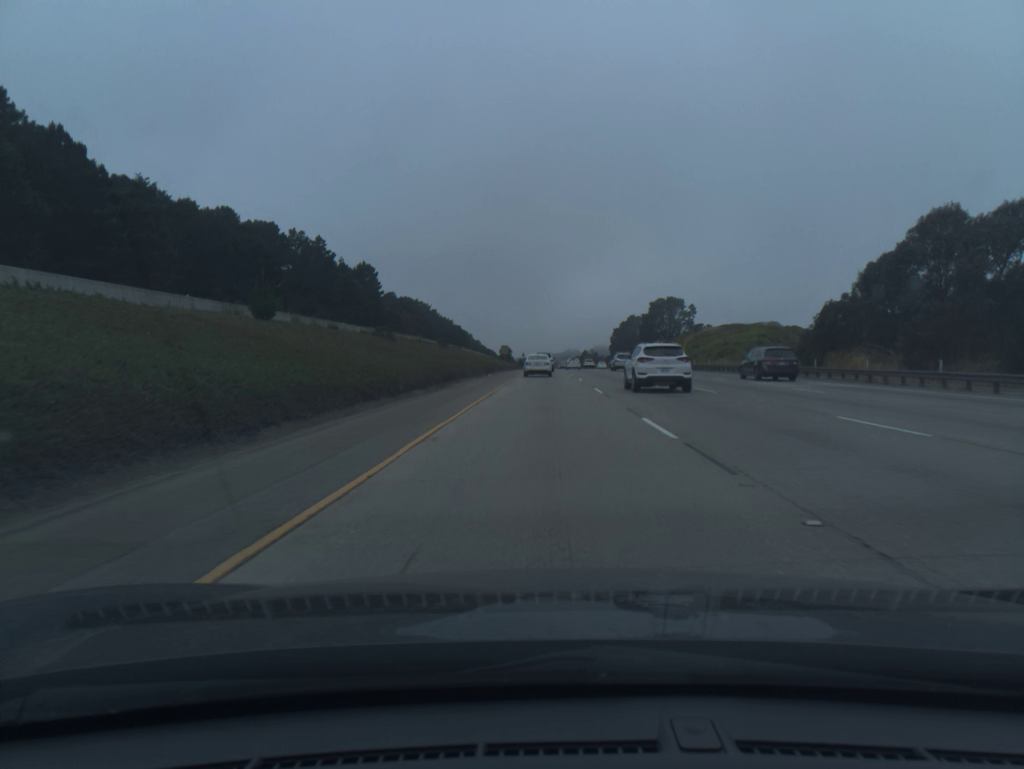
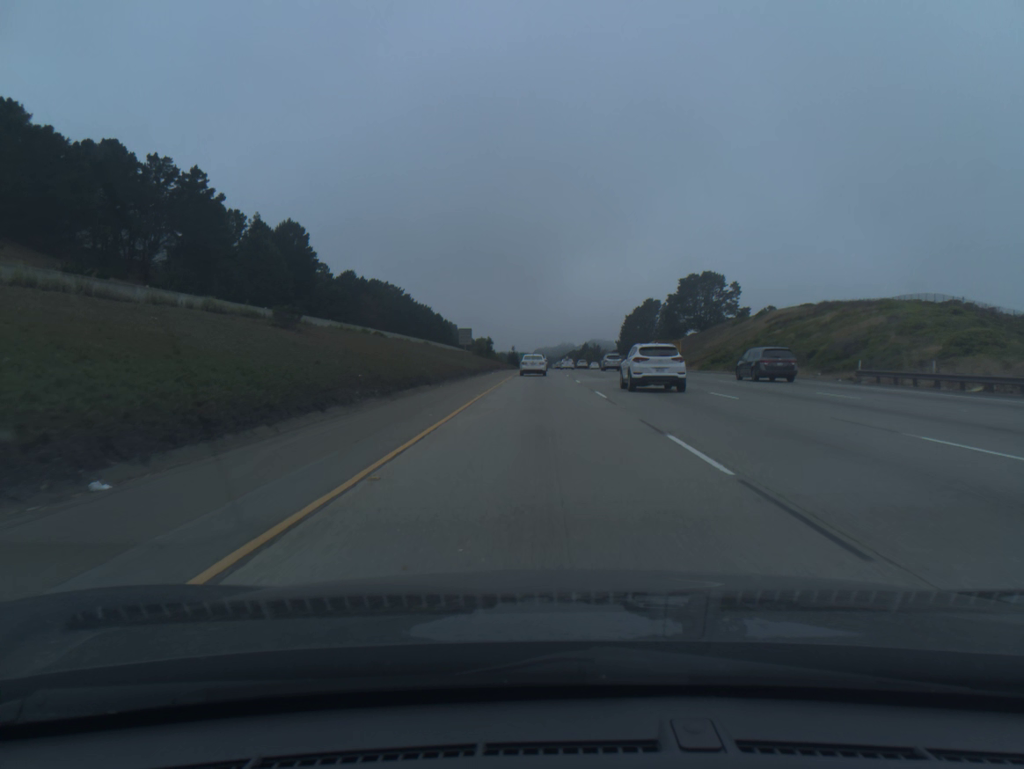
(+0.3, +61.8) m; 0°
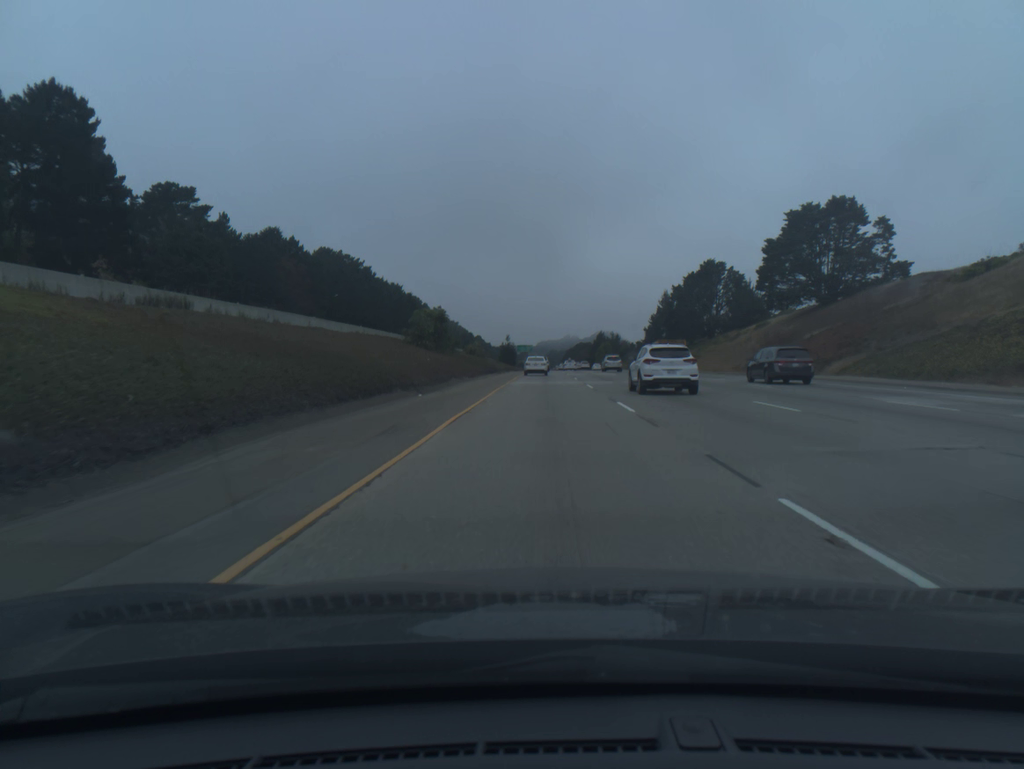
(-0.3, +78.1) m; 0°
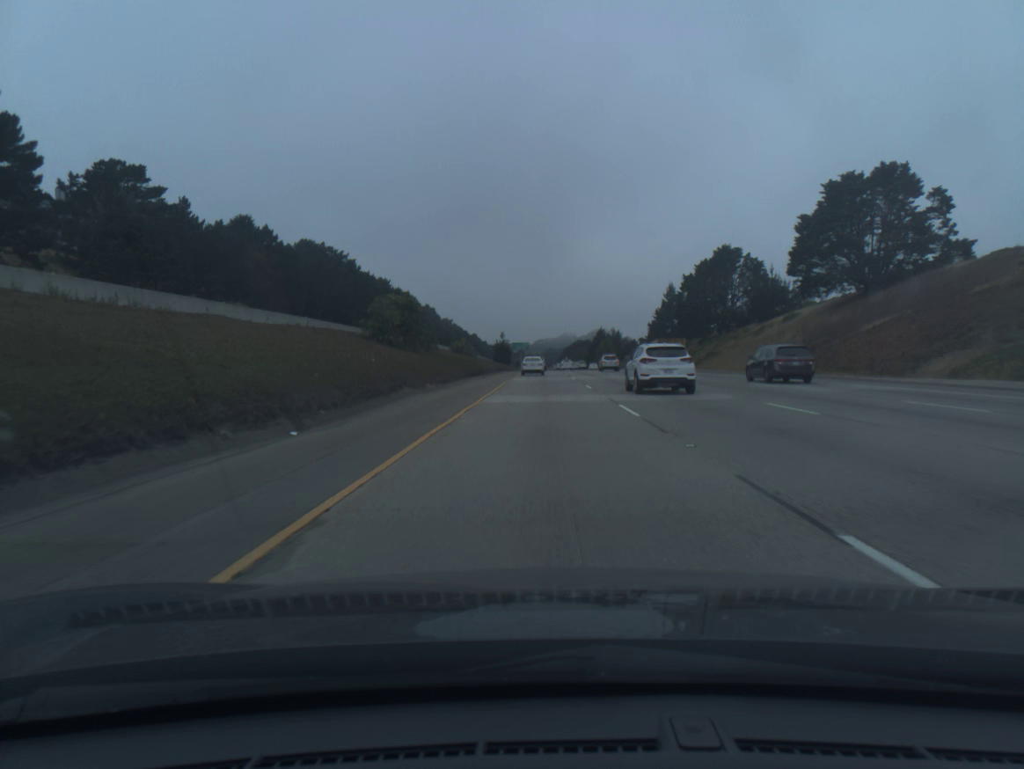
(0.0, +16.0) m; 0°
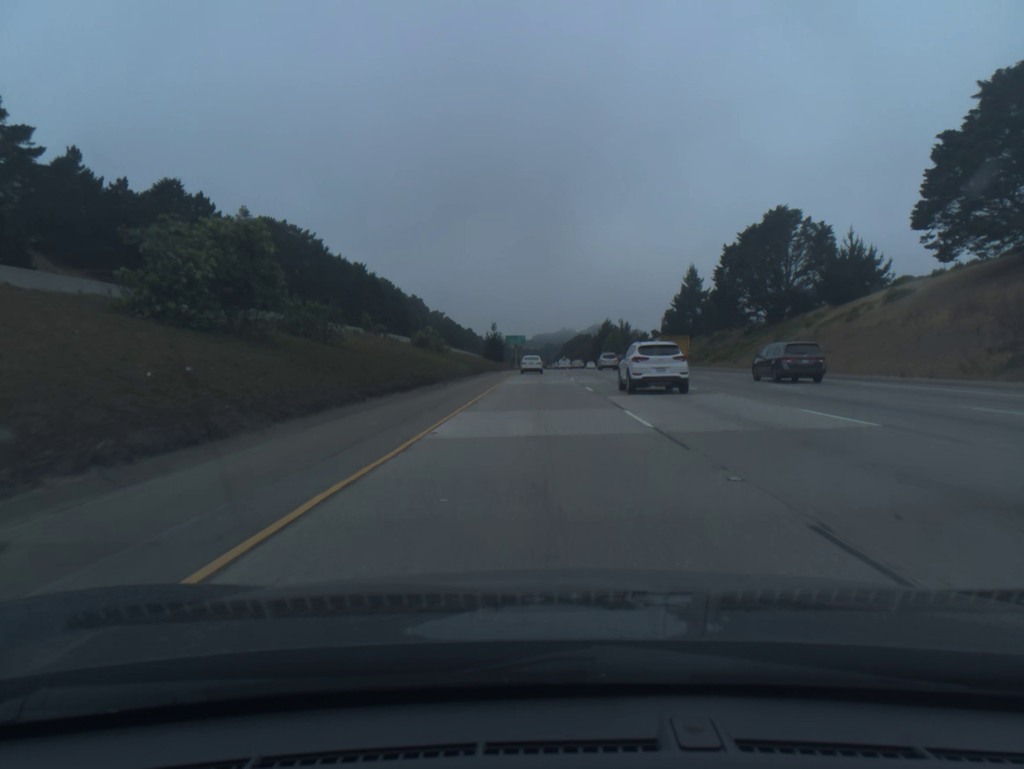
(0.0, +32.3) m; 0°
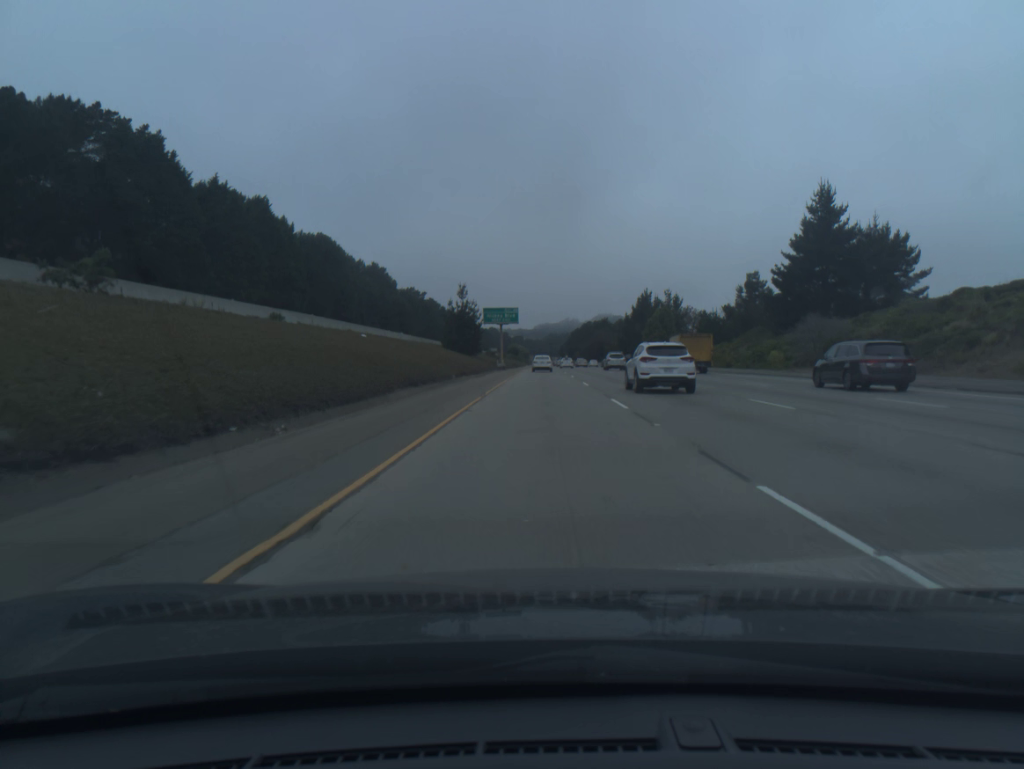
(-0.6, +82.9) m; 0°
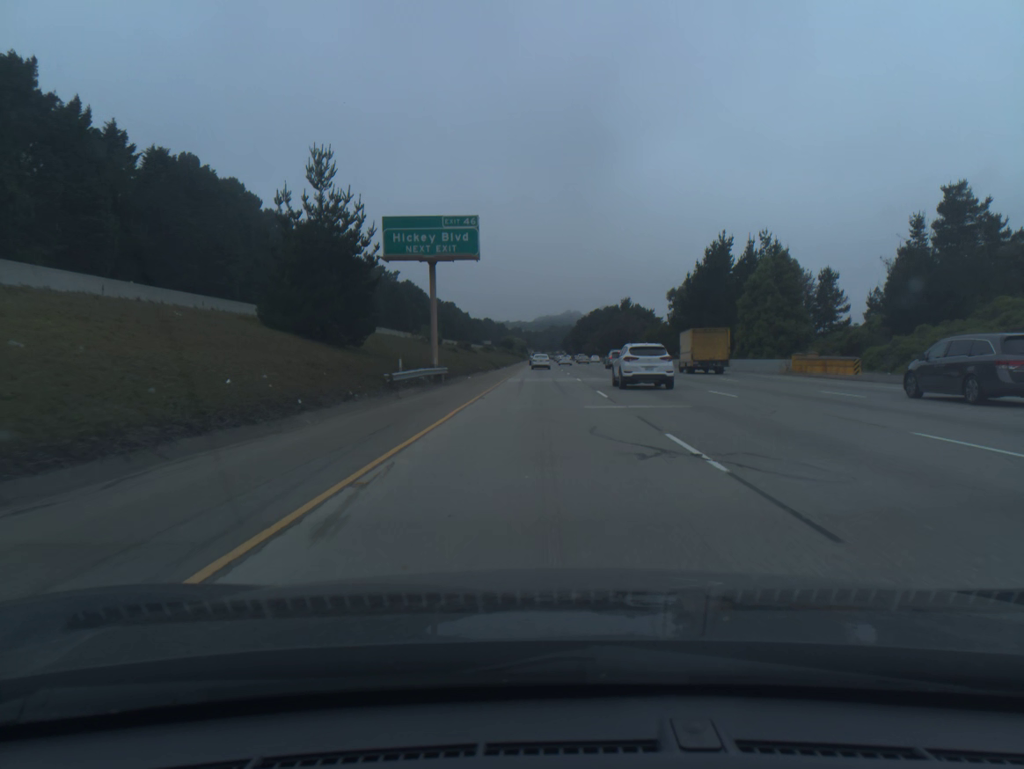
(+0.1, +68.3) m; 0°
